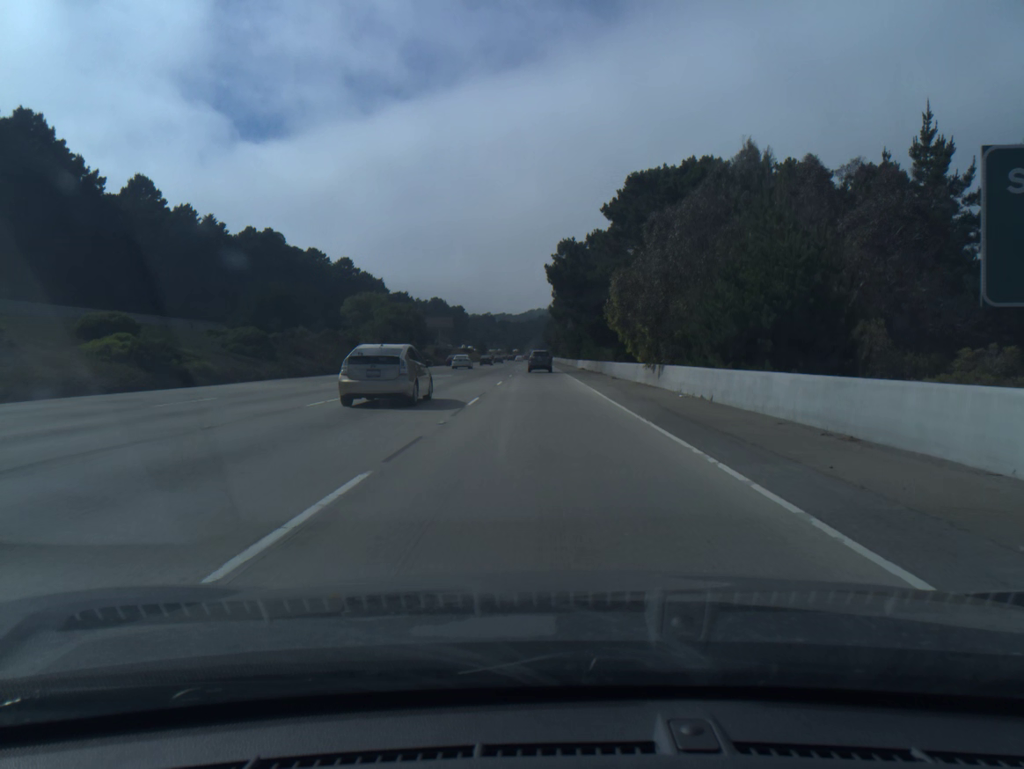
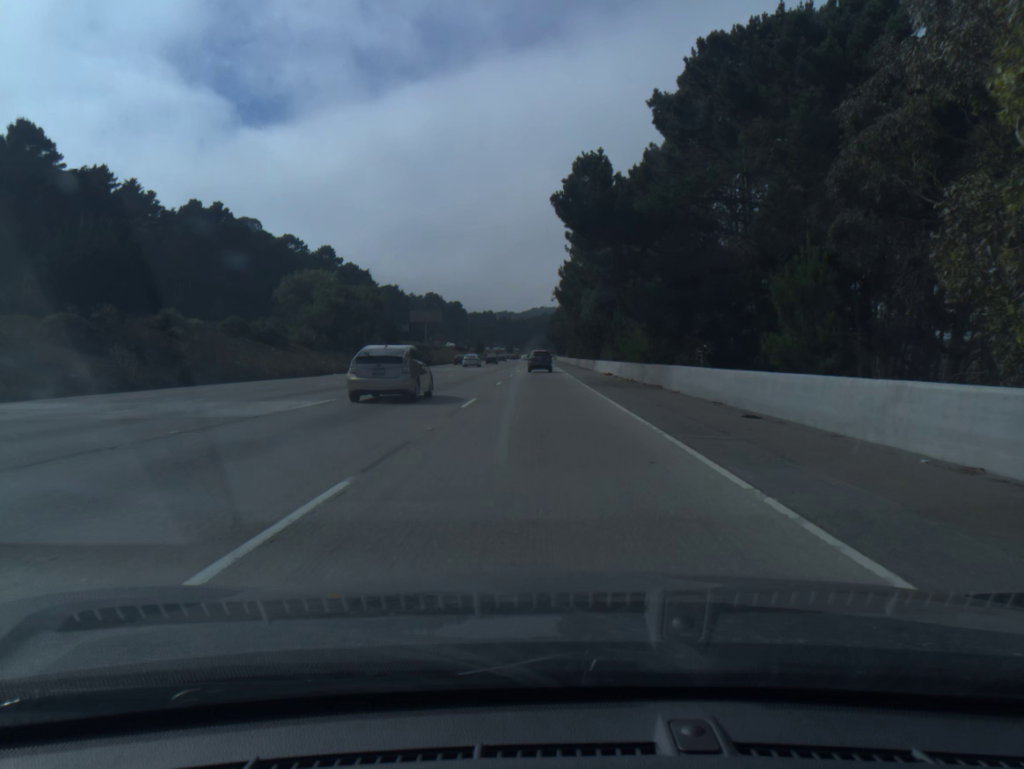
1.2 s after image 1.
(0.0, +29.7) m; 0°
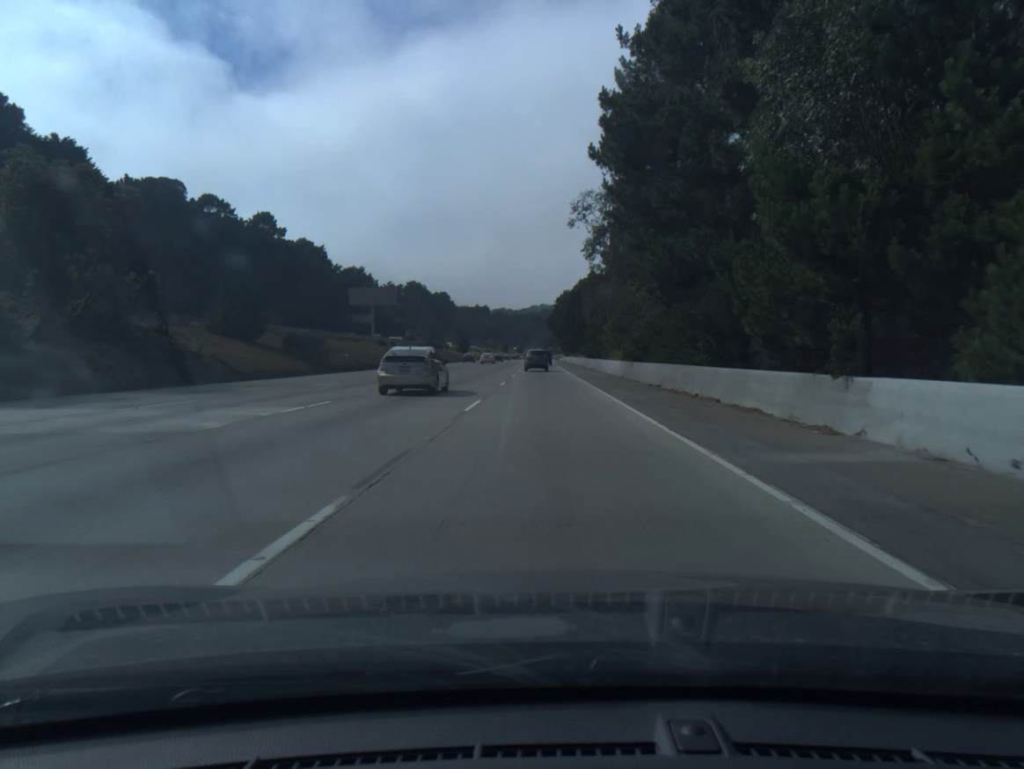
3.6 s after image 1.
(-0.2, +59.7) m; 0°
